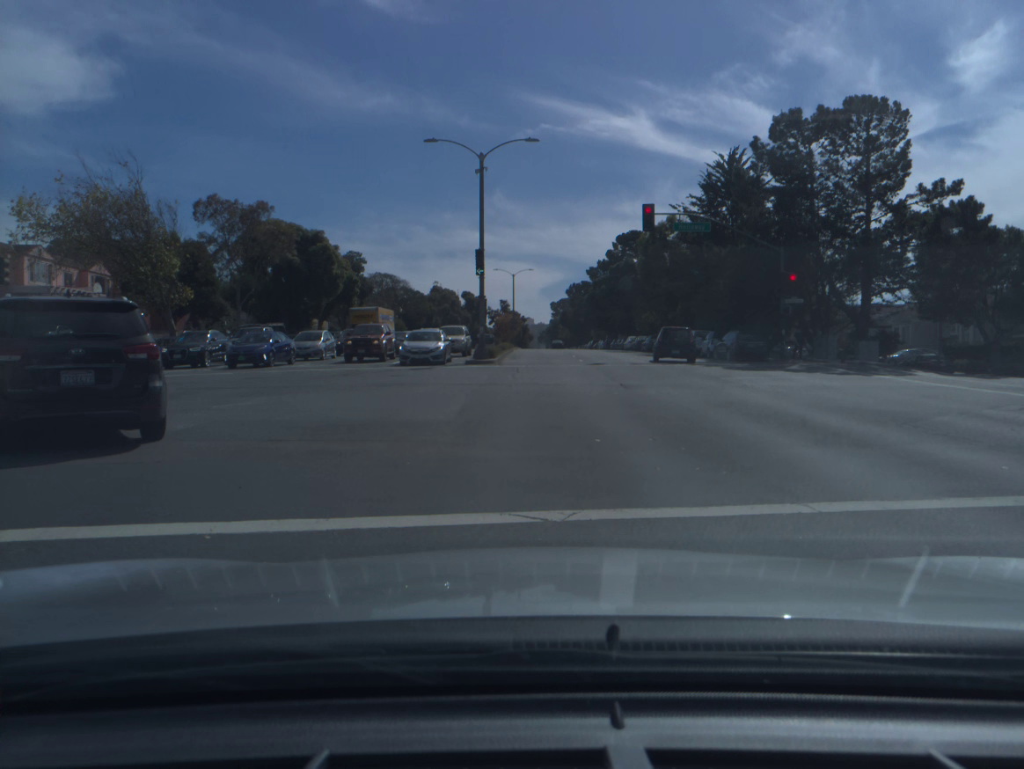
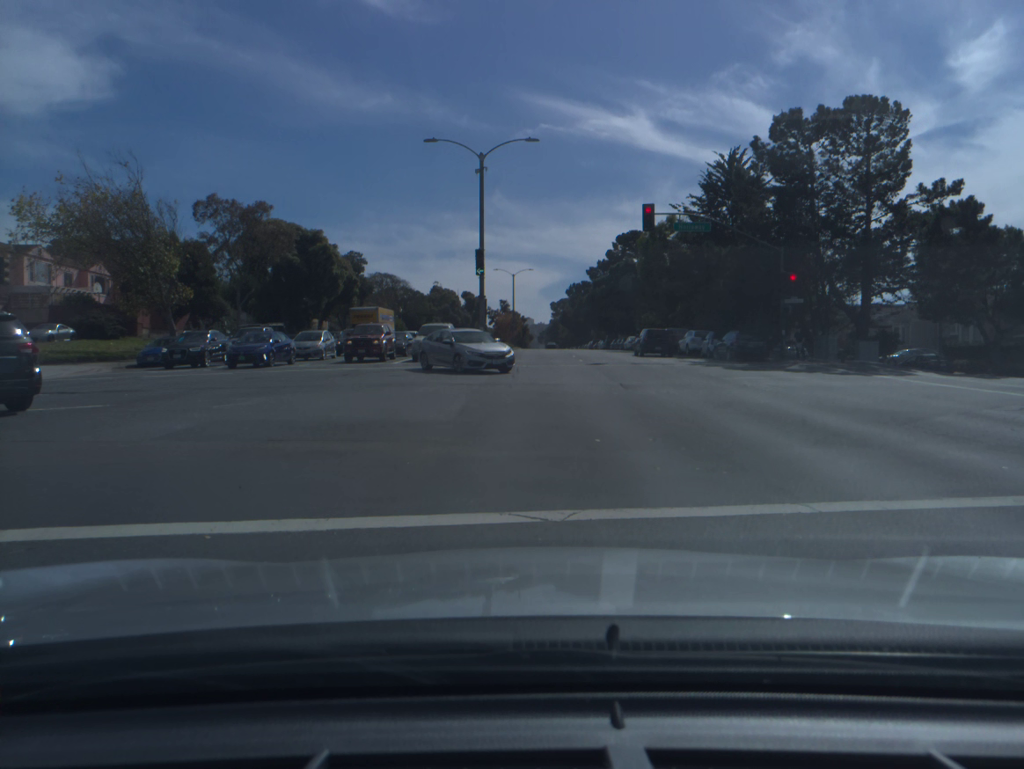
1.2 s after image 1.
(0.0, 0.0) m; 0°
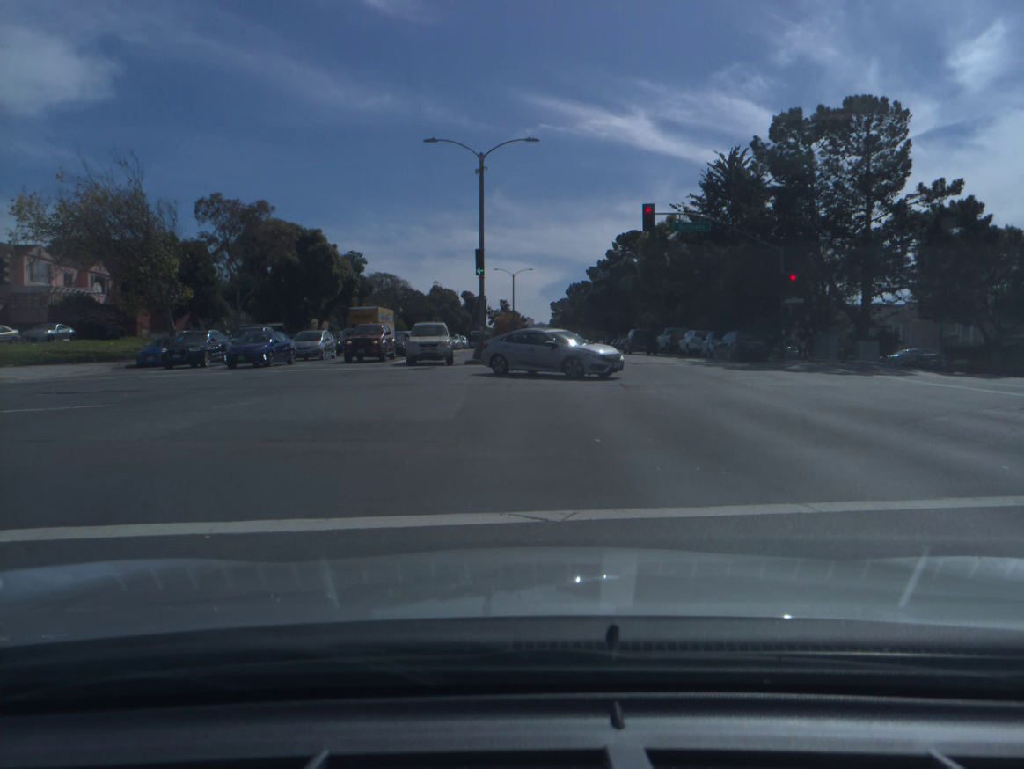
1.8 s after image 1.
(0.0, 0.0) m; 0°
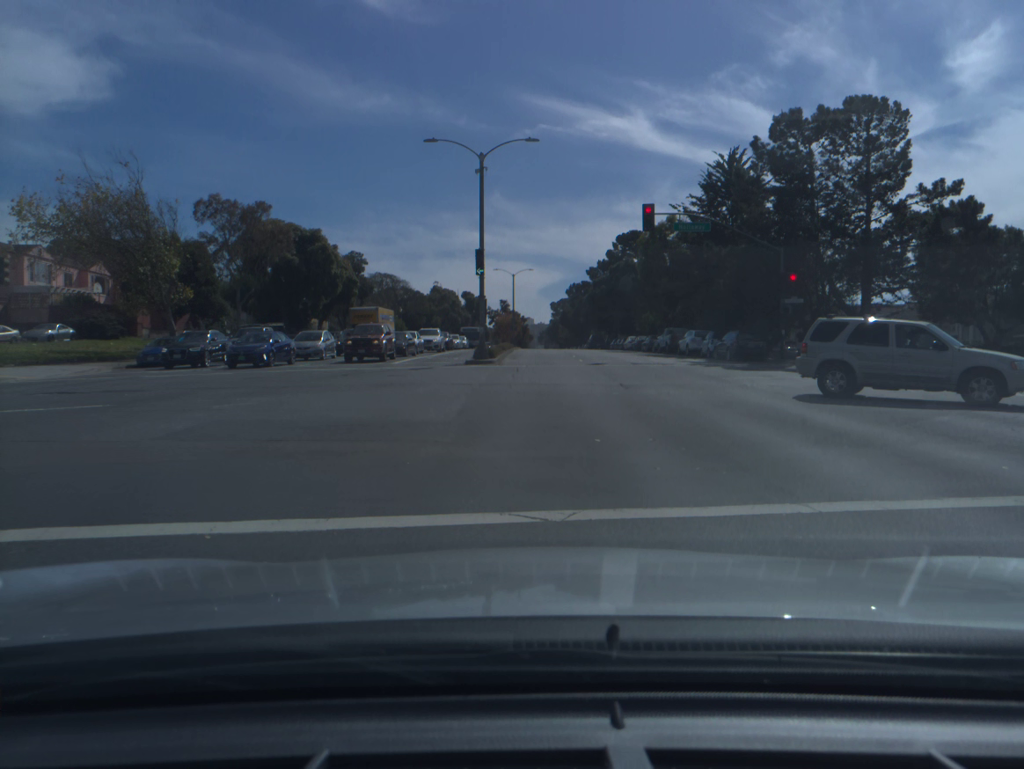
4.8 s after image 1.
(0.0, 0.0) m; 0°
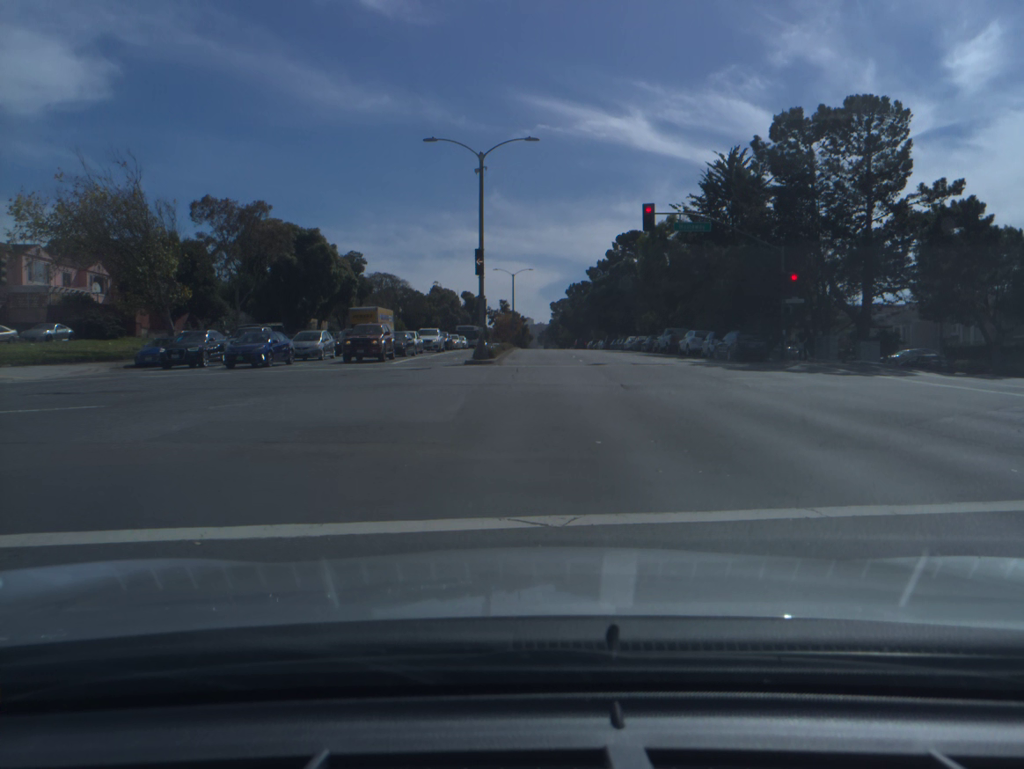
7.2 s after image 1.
(0.0, +0.1) m; 0°
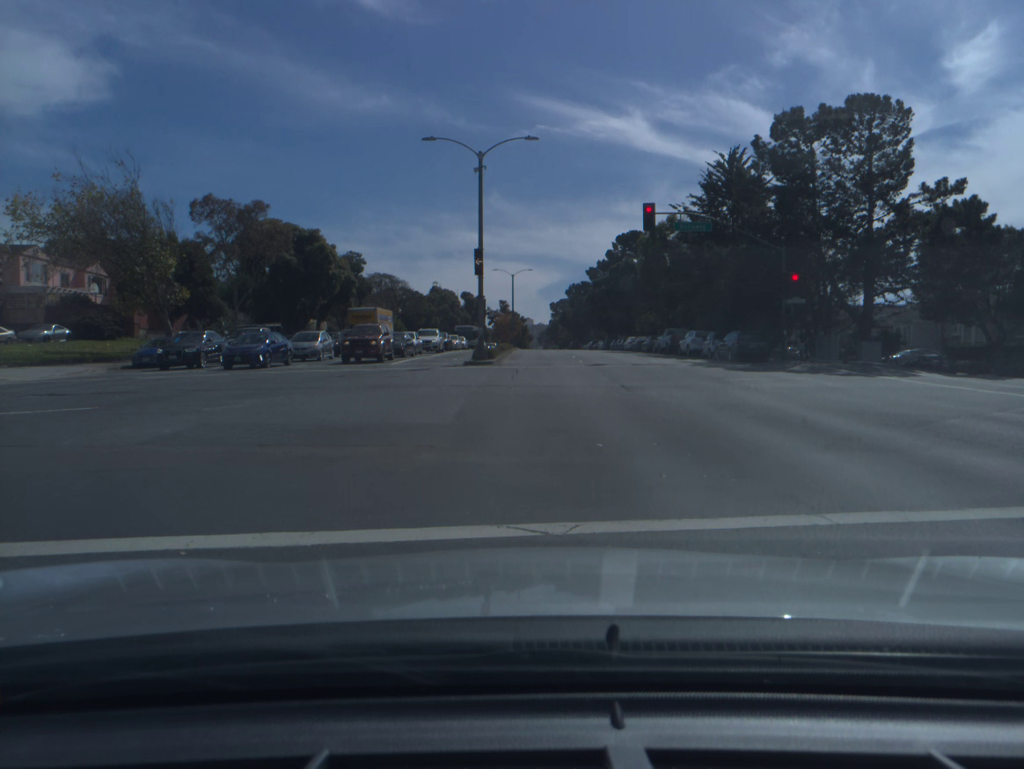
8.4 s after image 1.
(0.0, +0.2) m; 0°
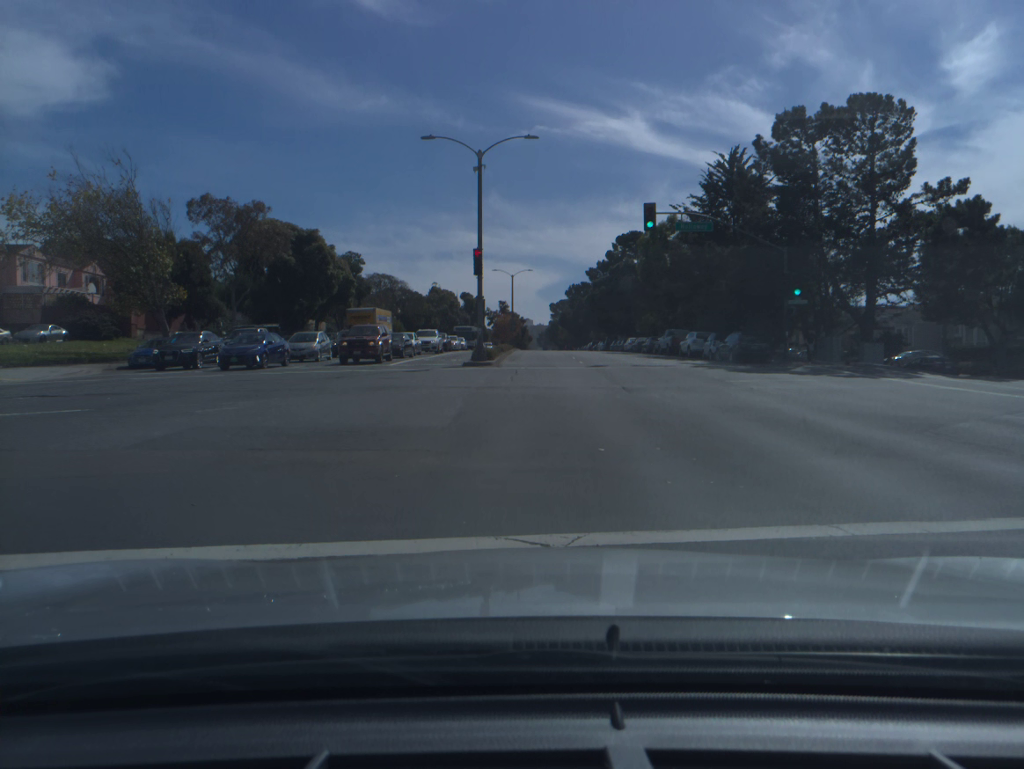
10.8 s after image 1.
(0.0, +0.3) m; +1°
